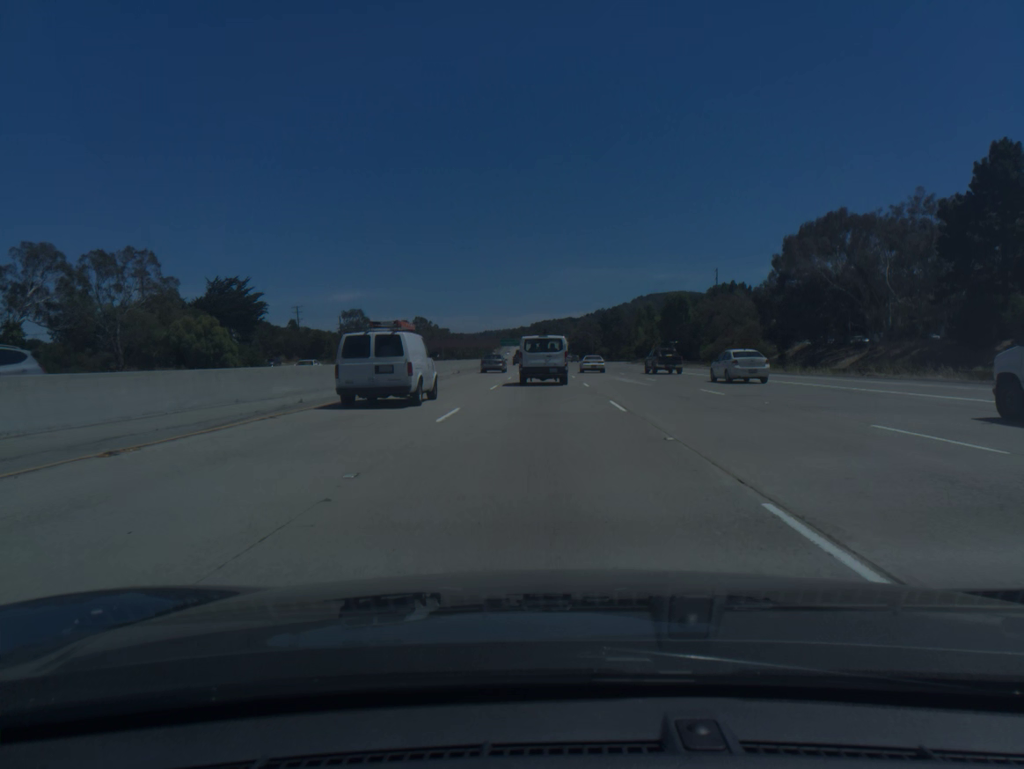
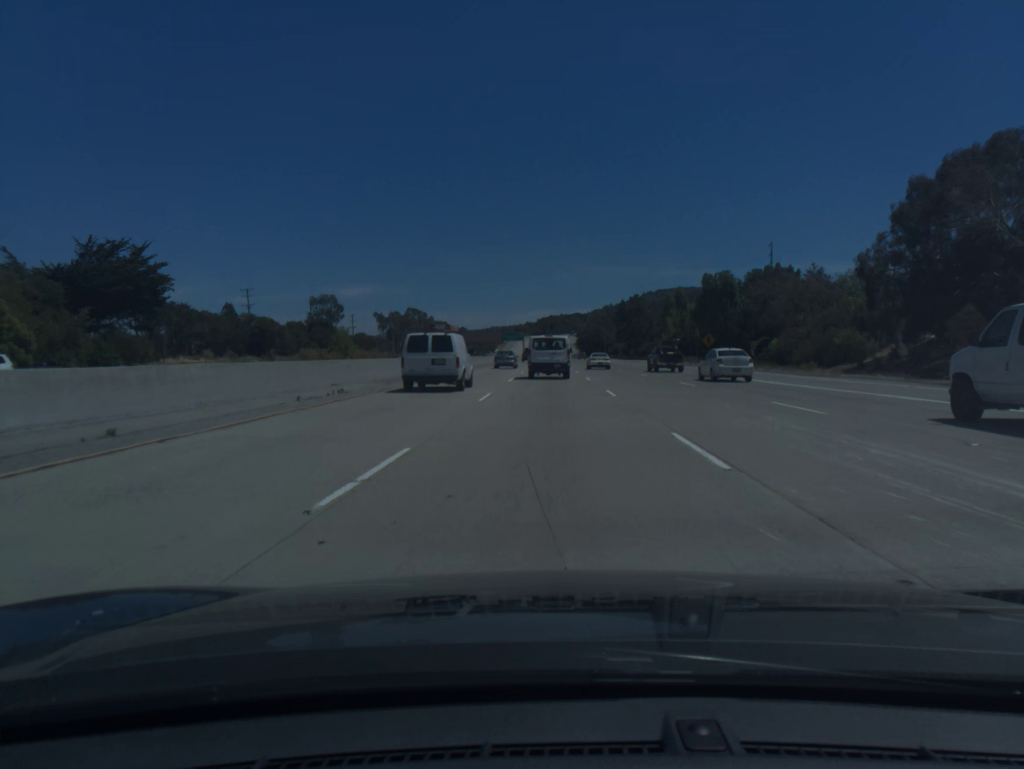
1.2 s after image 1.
(-0.2, +36.9) m; 0°
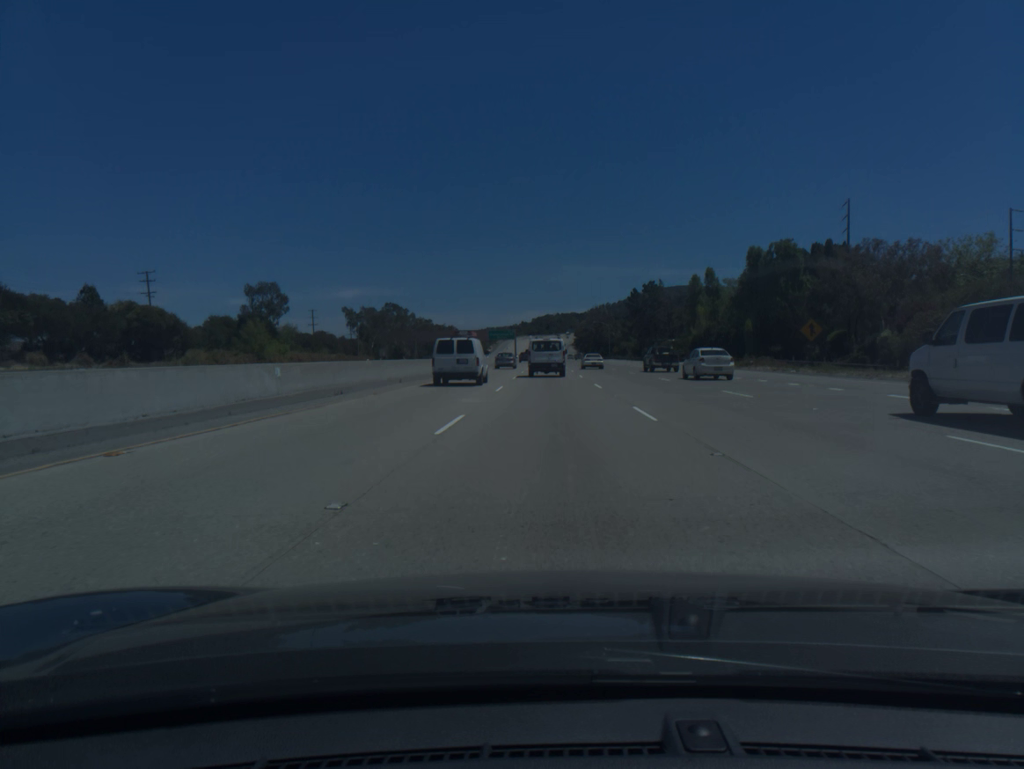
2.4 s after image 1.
(+0.1, +36.9) m; 0°
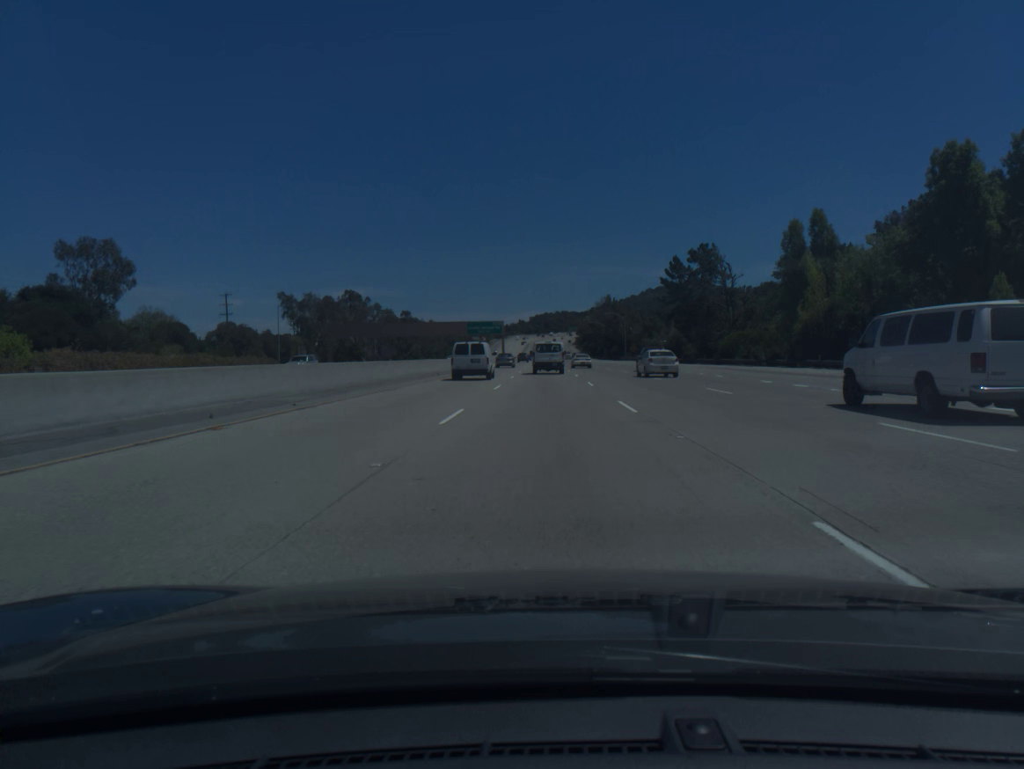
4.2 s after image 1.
(+0.1, +55.3) m; 0°
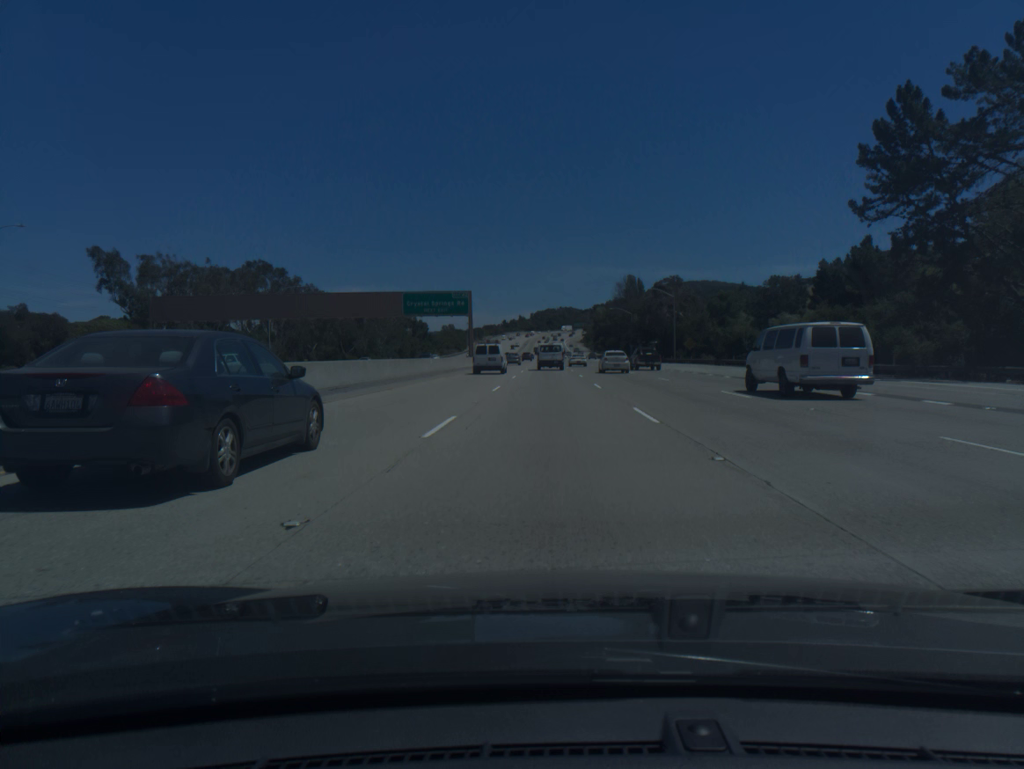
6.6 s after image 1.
(0.0, +73.5) m; 0°
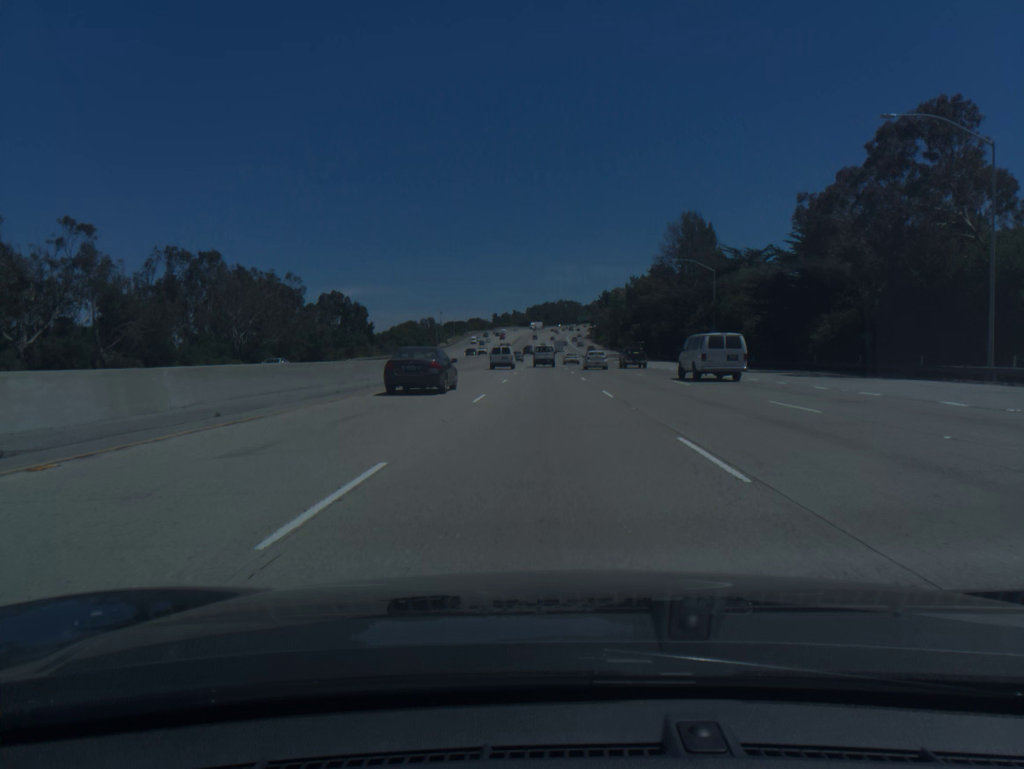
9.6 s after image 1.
(+0.1, +91.7) m; 0°
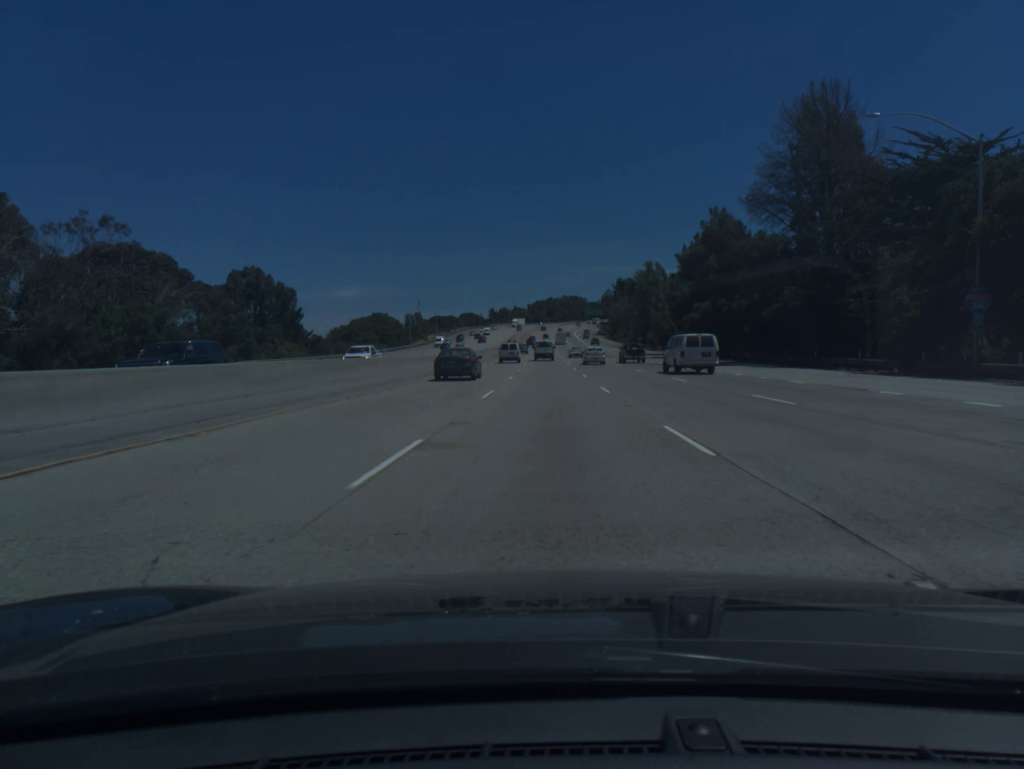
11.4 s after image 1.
(-0.1, +55.1) m; 0°
